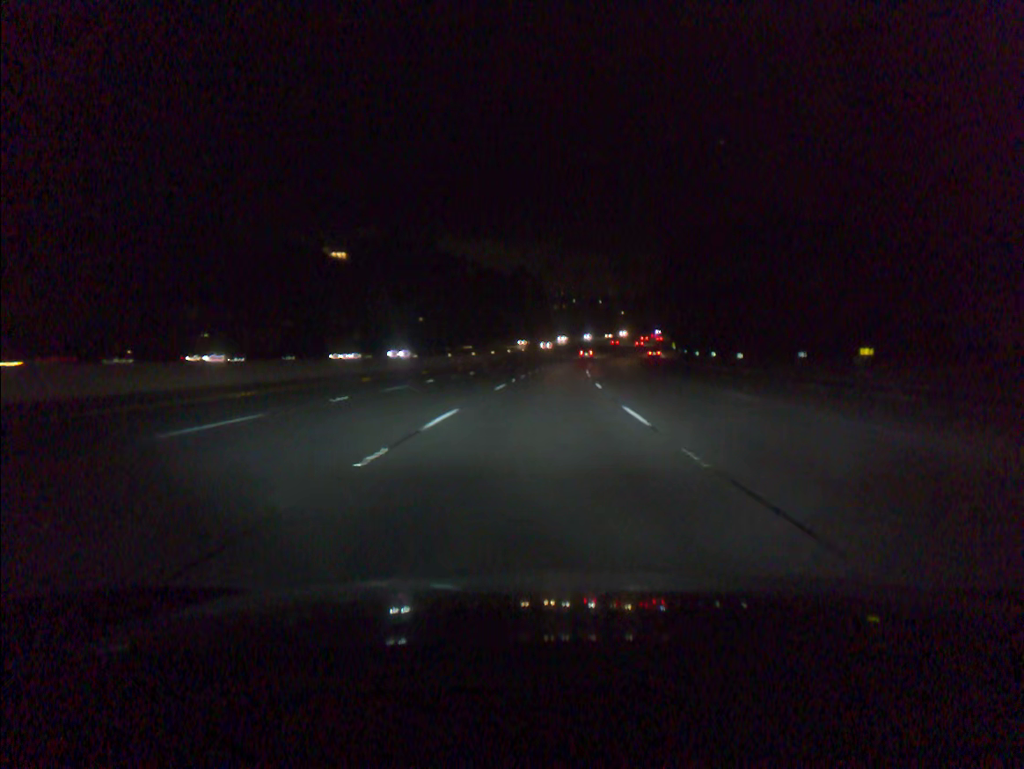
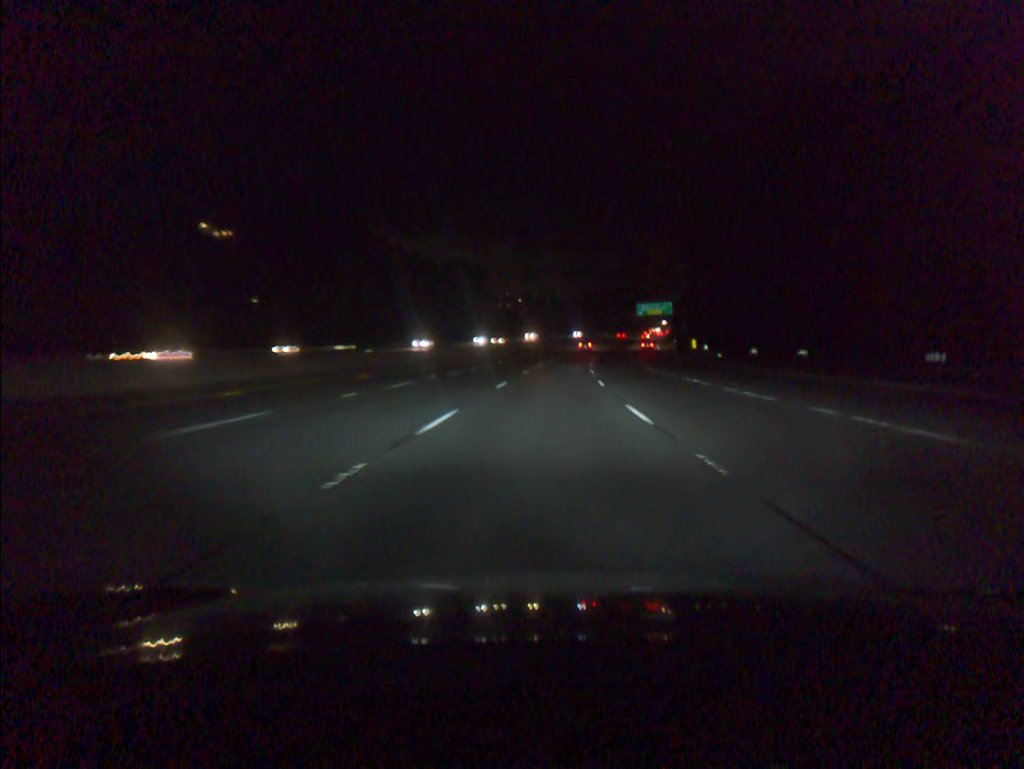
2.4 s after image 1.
(+2.6, +73.4) m; +4°
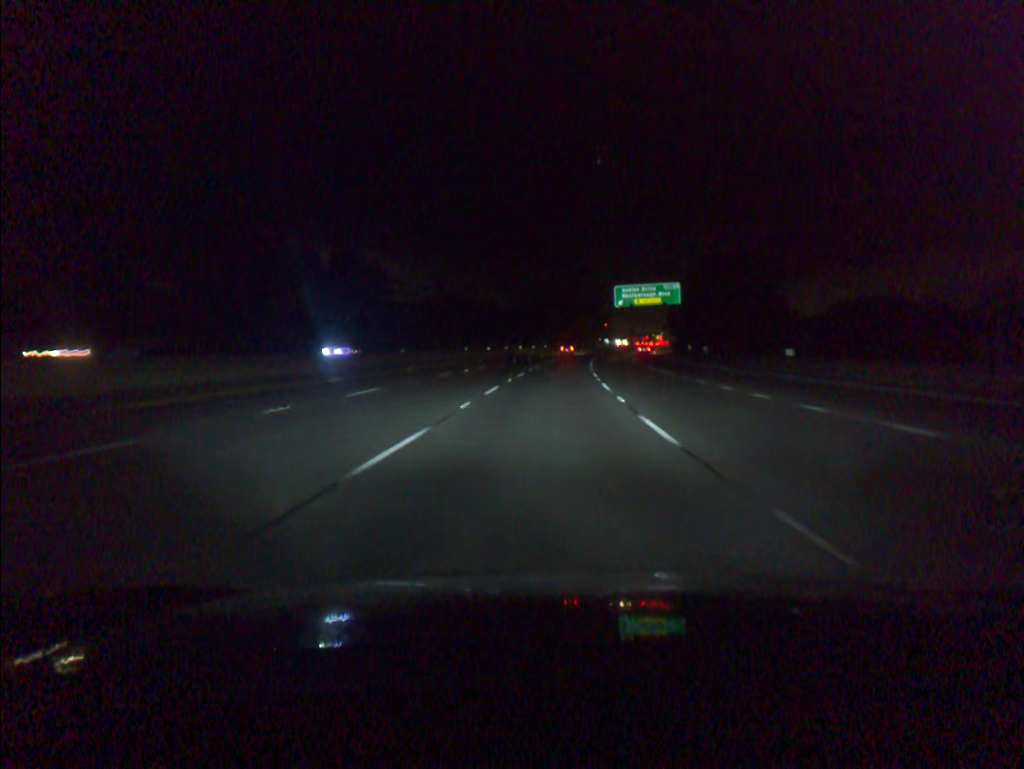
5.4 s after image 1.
(+4.4, +91.0) m; +5°
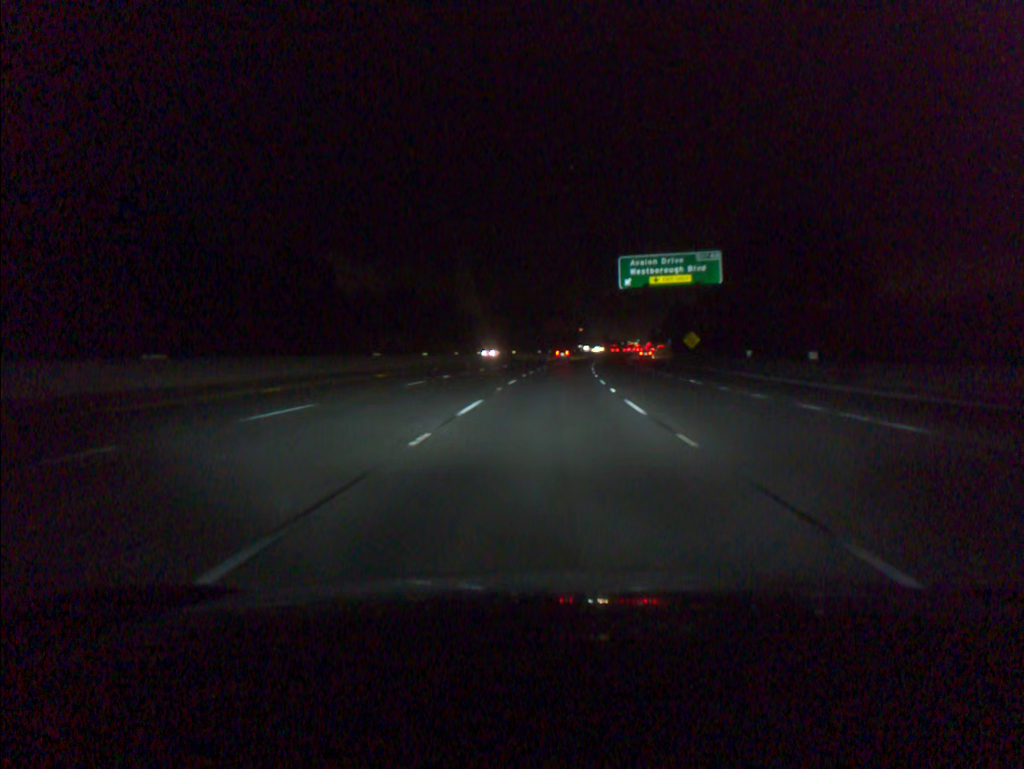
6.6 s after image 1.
(+0.7, +36.2) m; +2°
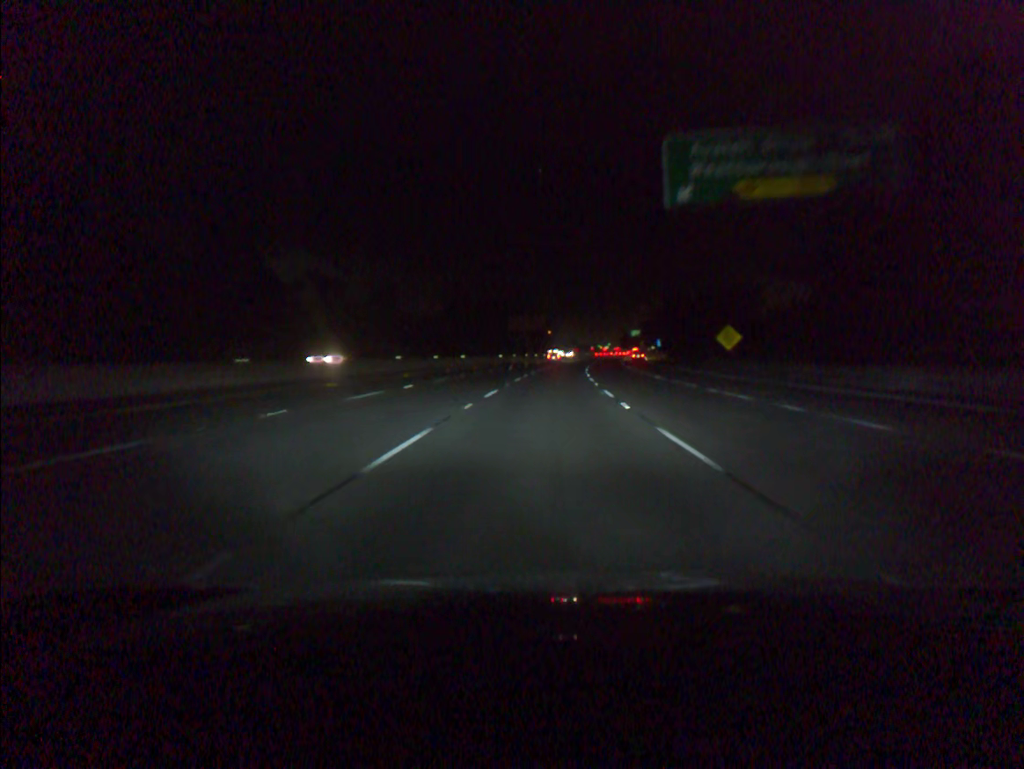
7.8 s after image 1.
(+0.8, +36.1) m; +2°
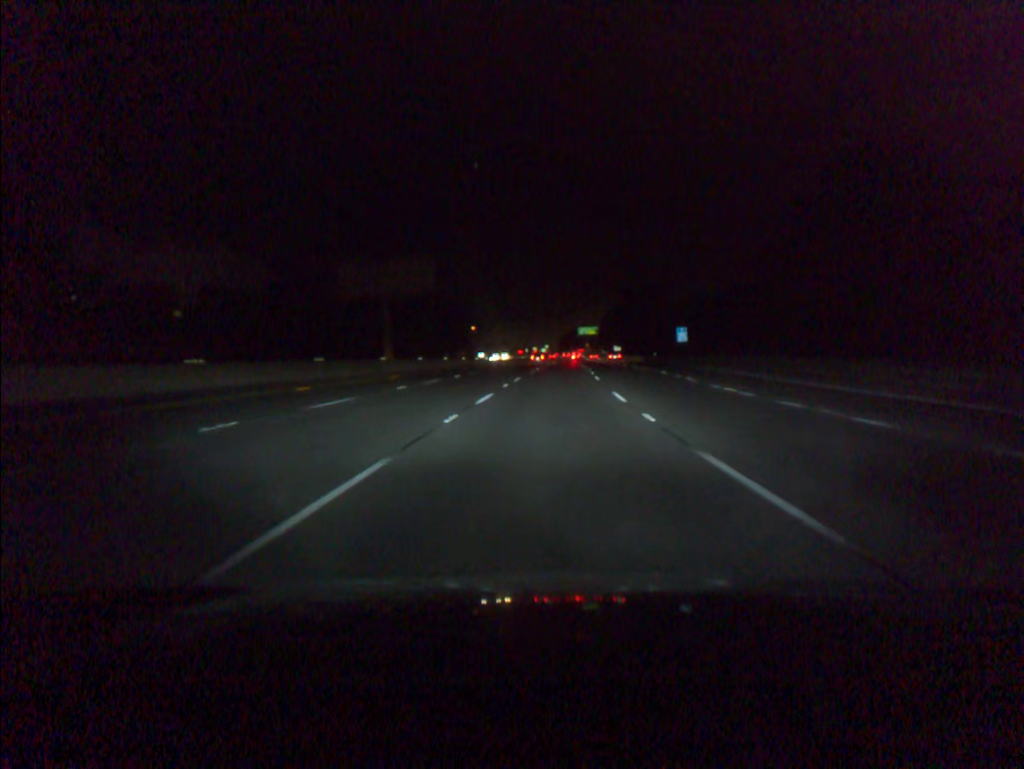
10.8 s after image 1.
(+3.7, +90.8) m; +5°
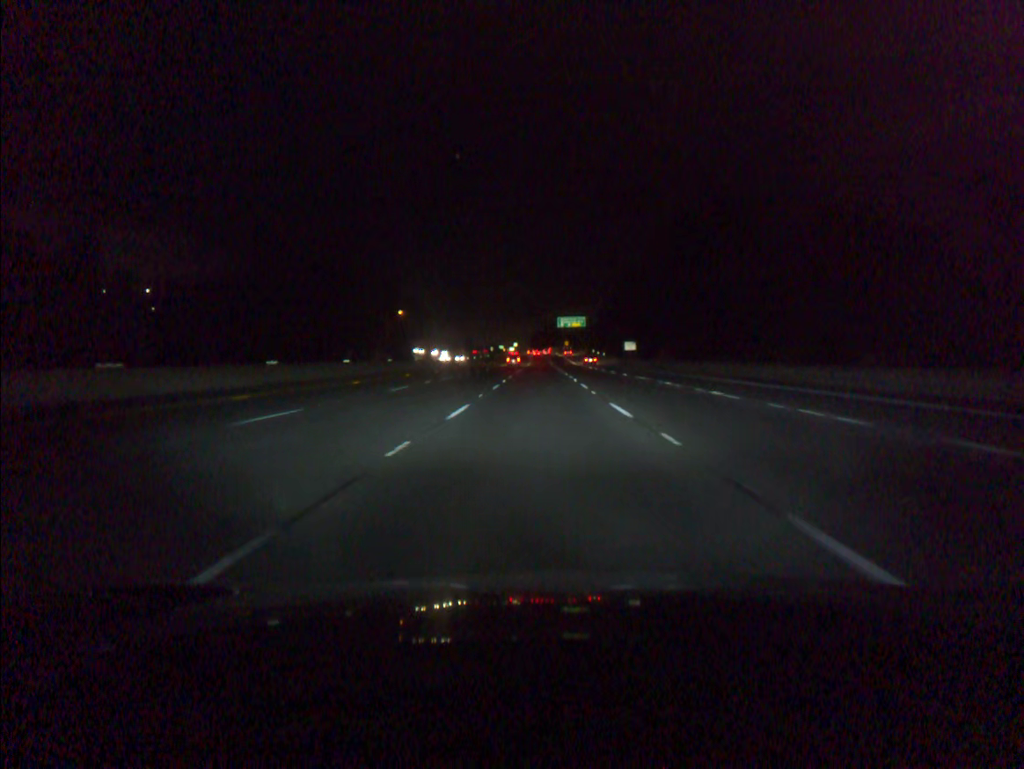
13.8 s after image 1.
(+2.6, +91.4) m; +2°
